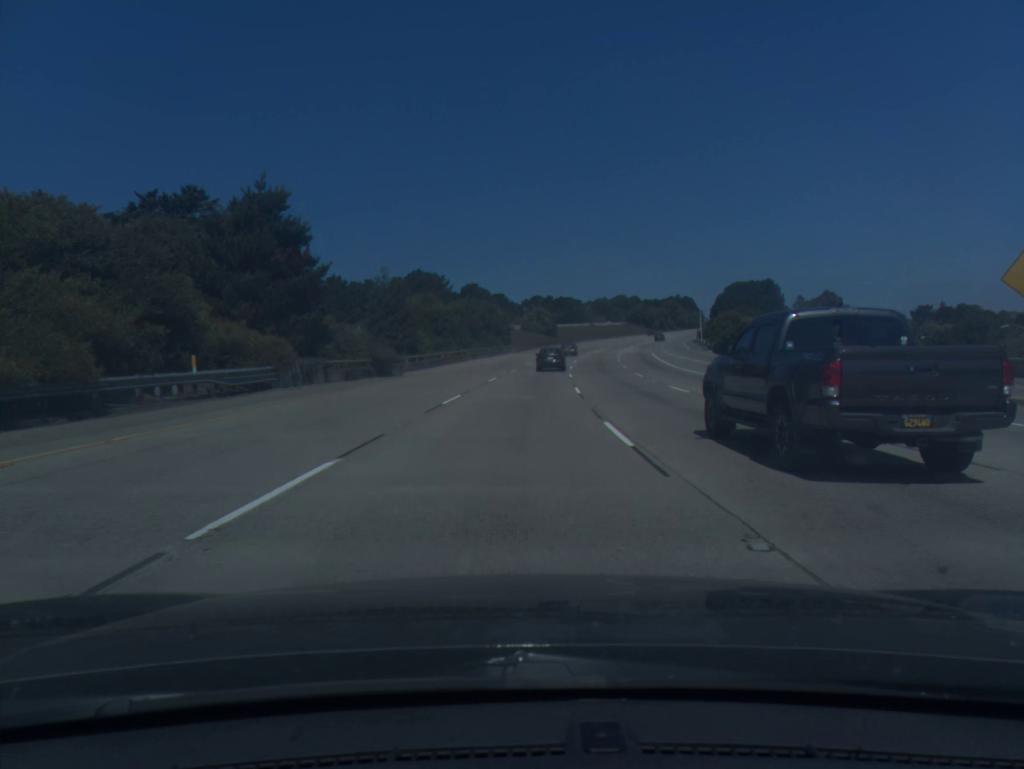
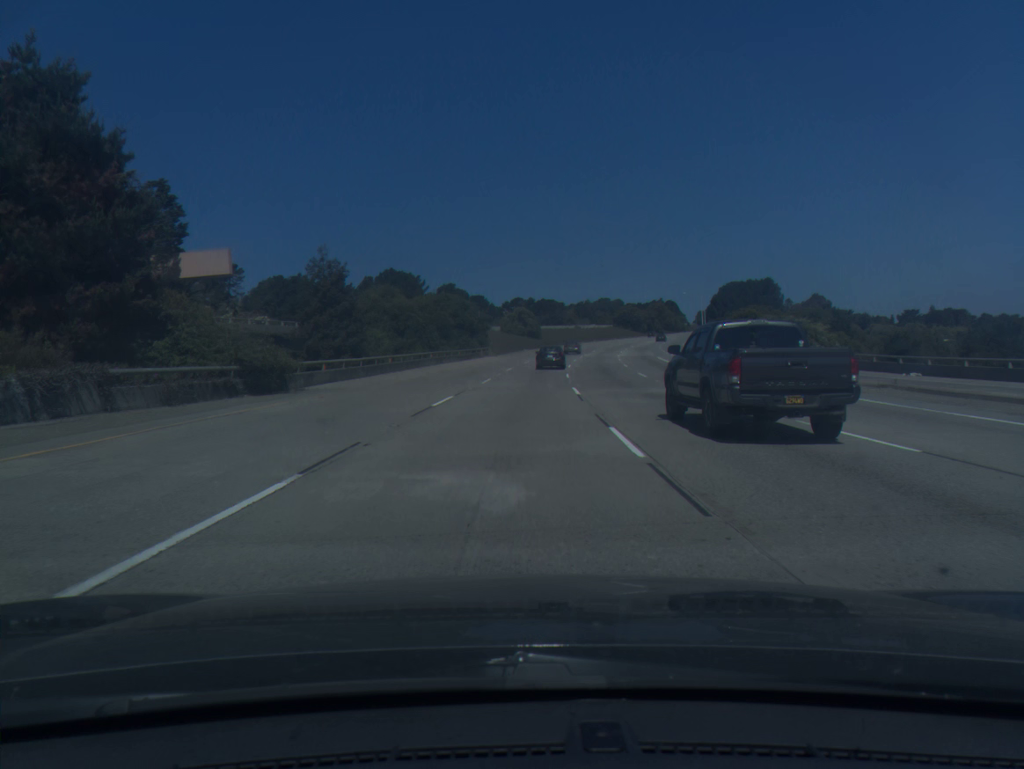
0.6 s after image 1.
(+0.2, +15.9) m; +1°
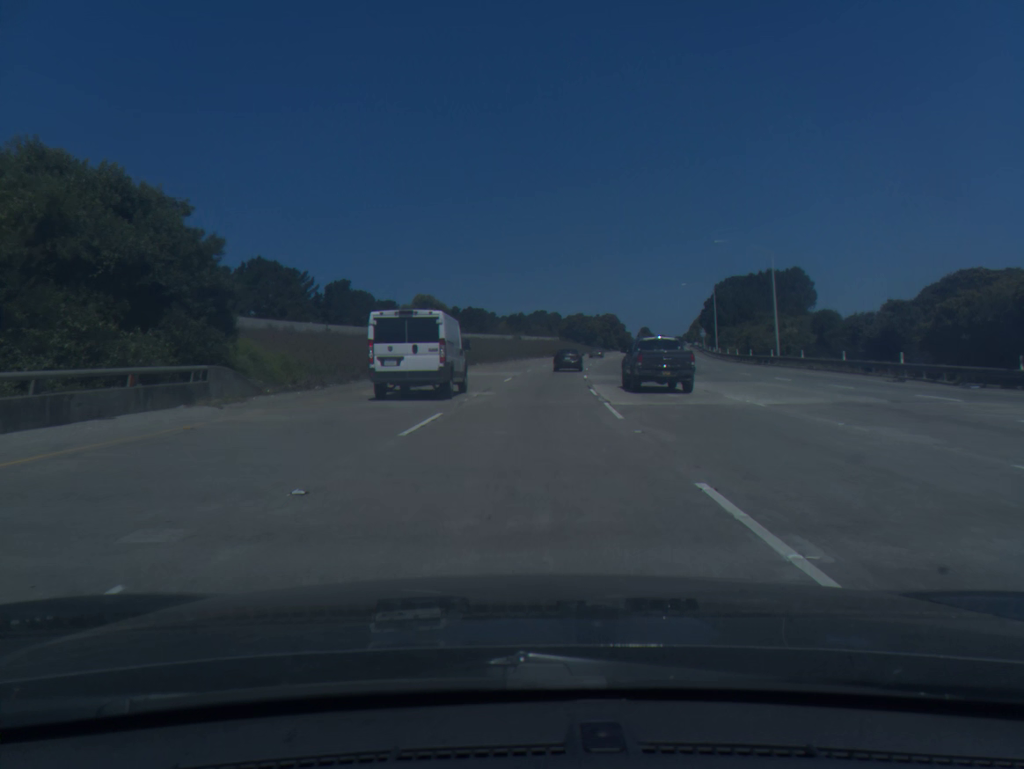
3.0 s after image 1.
(+2.6, +62.9) m; +5°
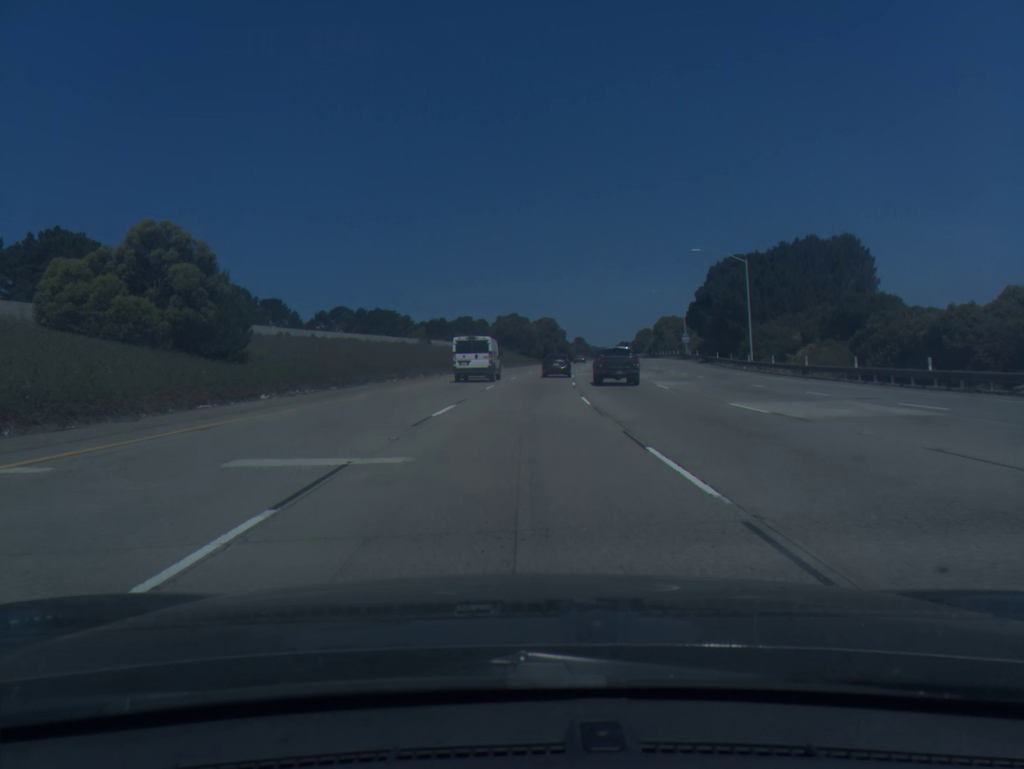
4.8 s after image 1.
(+2.2, +46.1) m; +5°
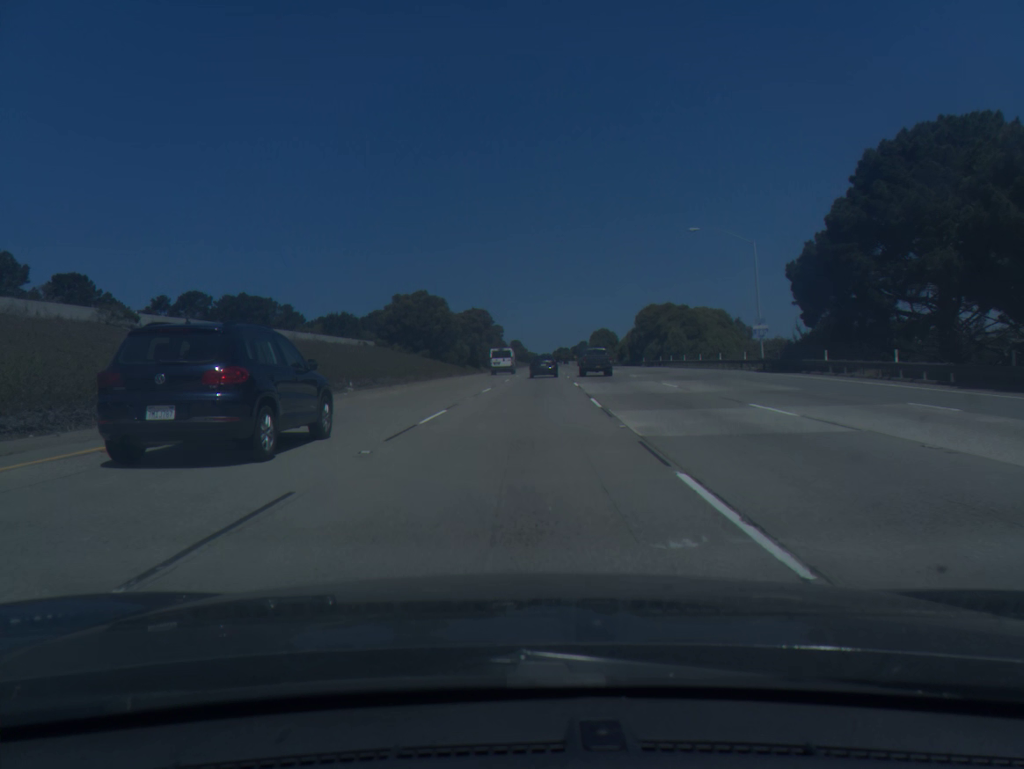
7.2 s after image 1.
(+2.7, +60.8) m; +5°
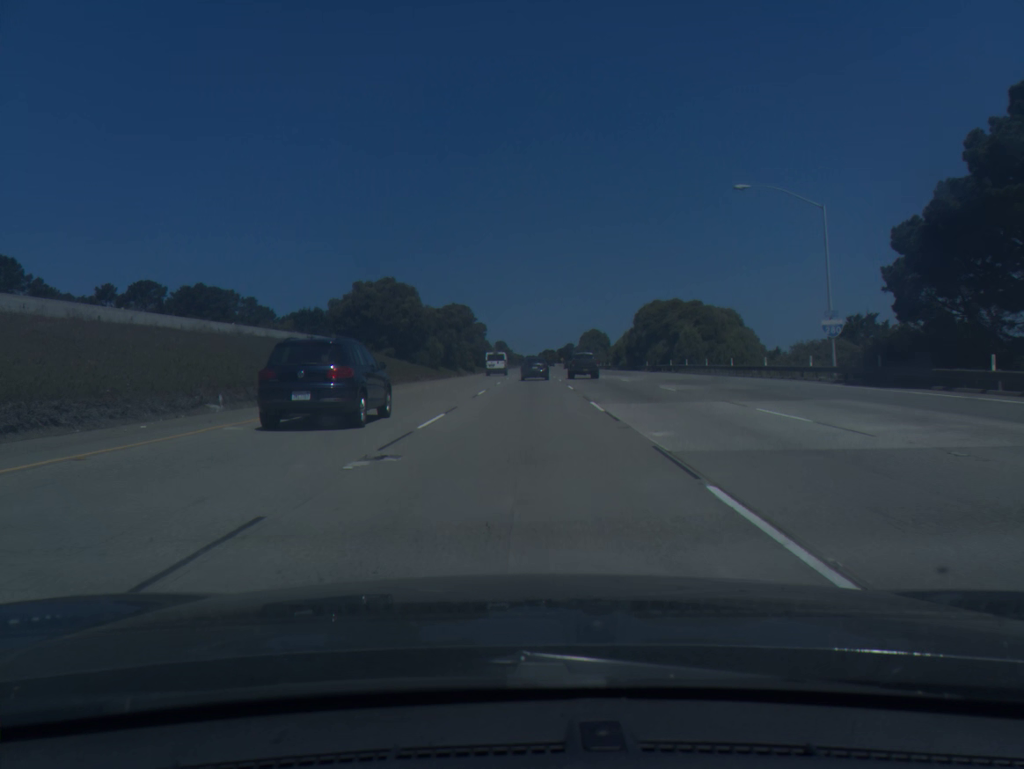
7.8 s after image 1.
(+0.1, +15.1) m; +1°
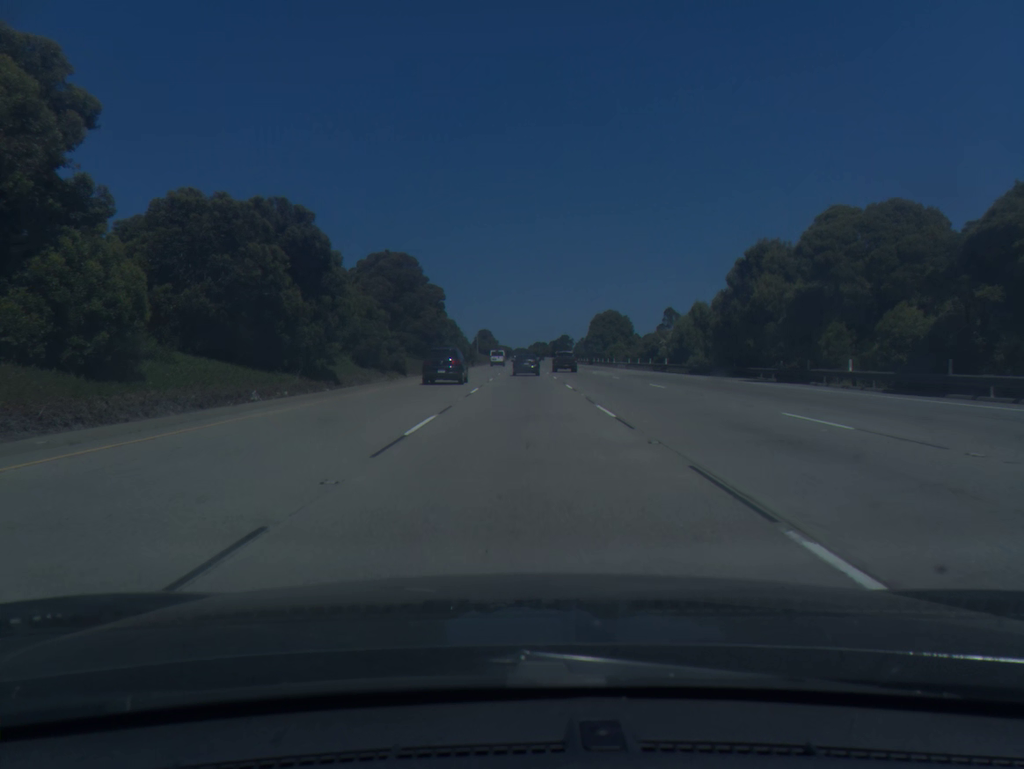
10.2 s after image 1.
(+1.0, +60.4) m; +1°
